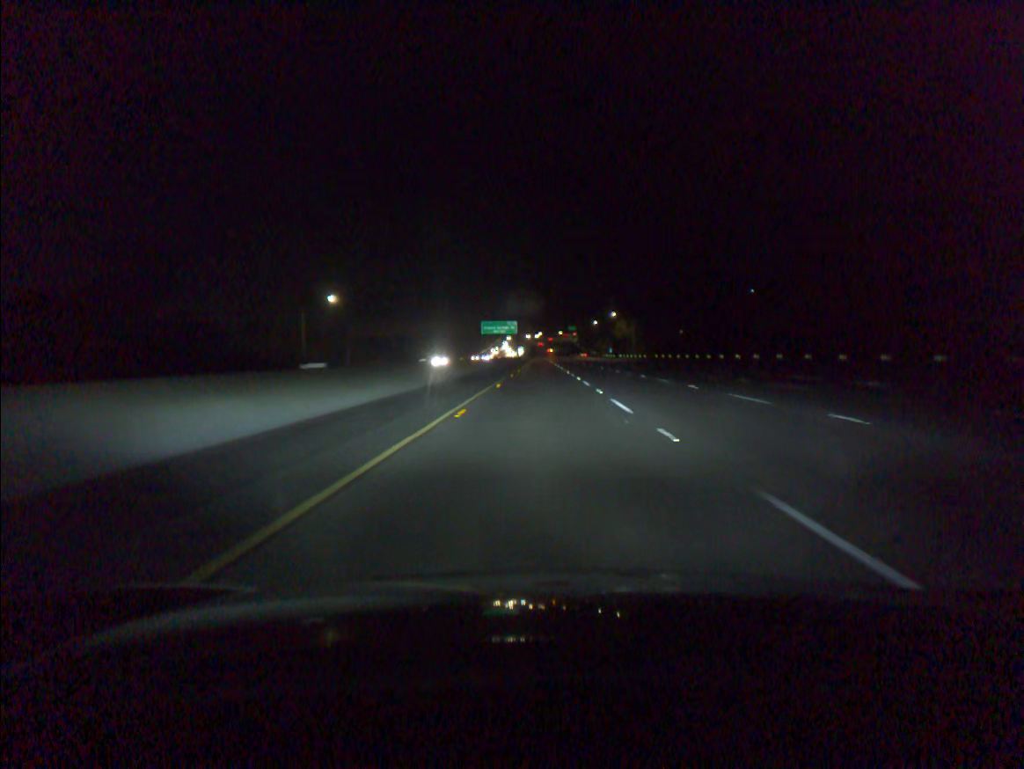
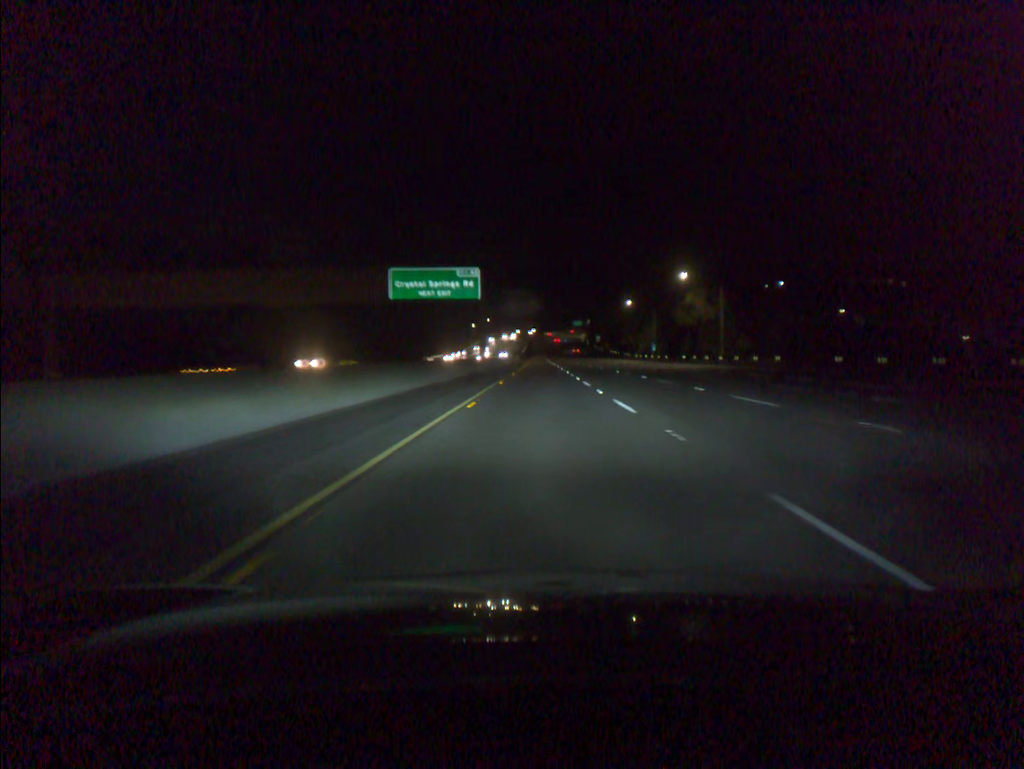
(0.0, +99.8) m; 0°
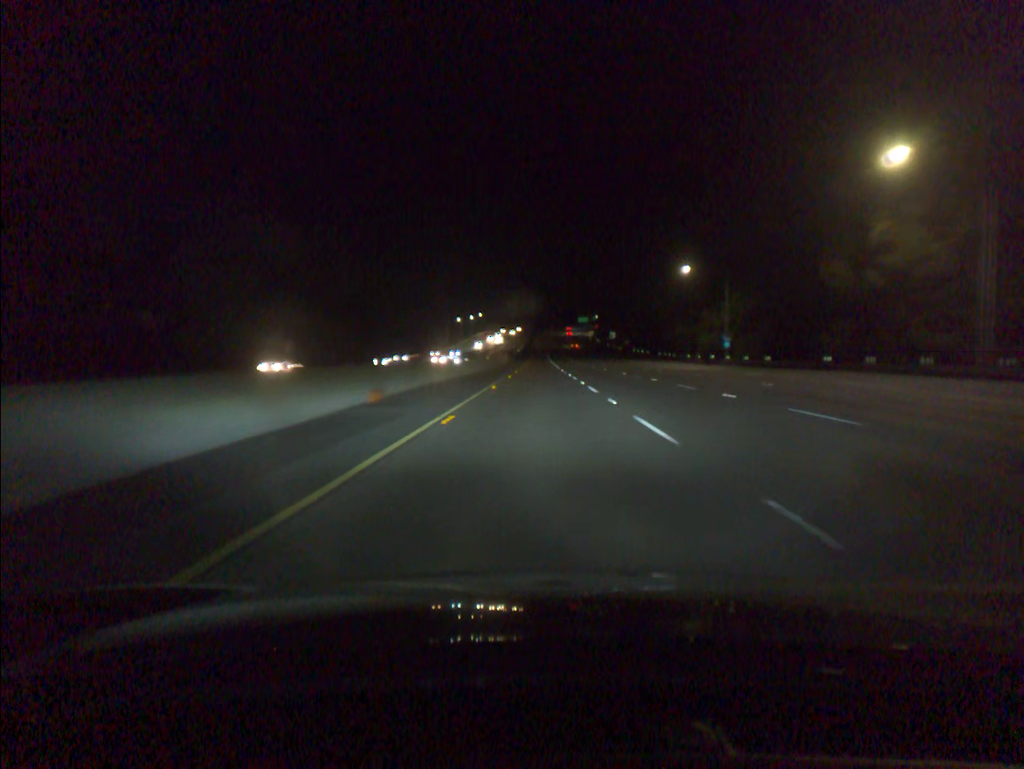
(0.0, +62.2) m; 0°
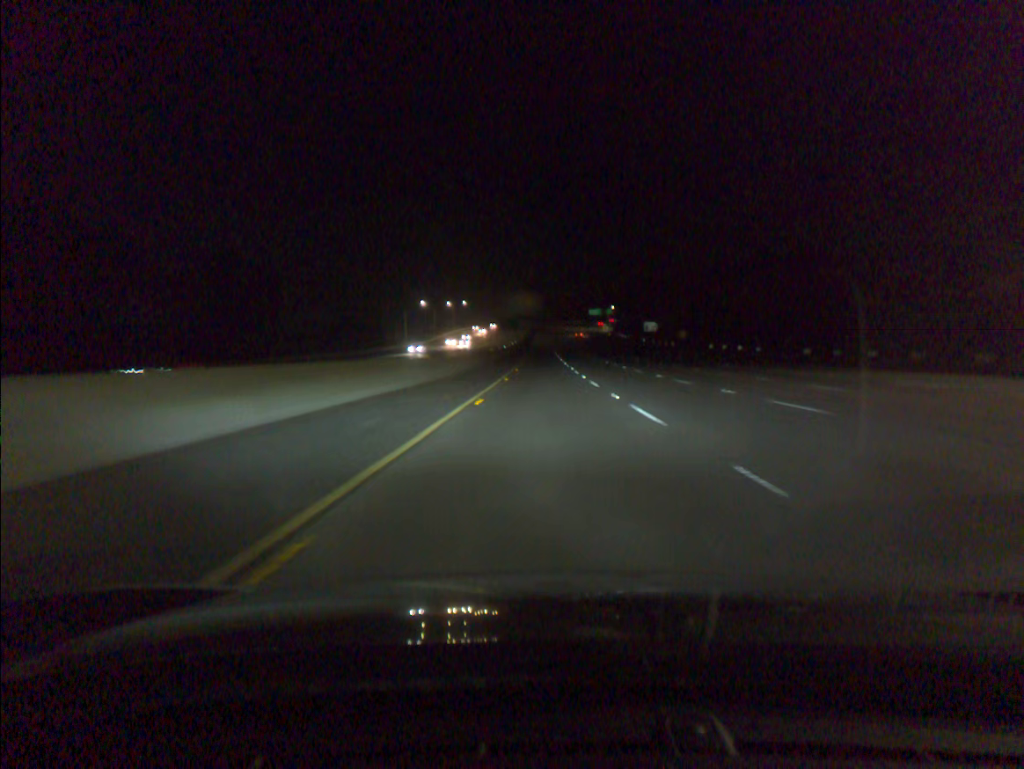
(-0.2, +83.5) m; 0°
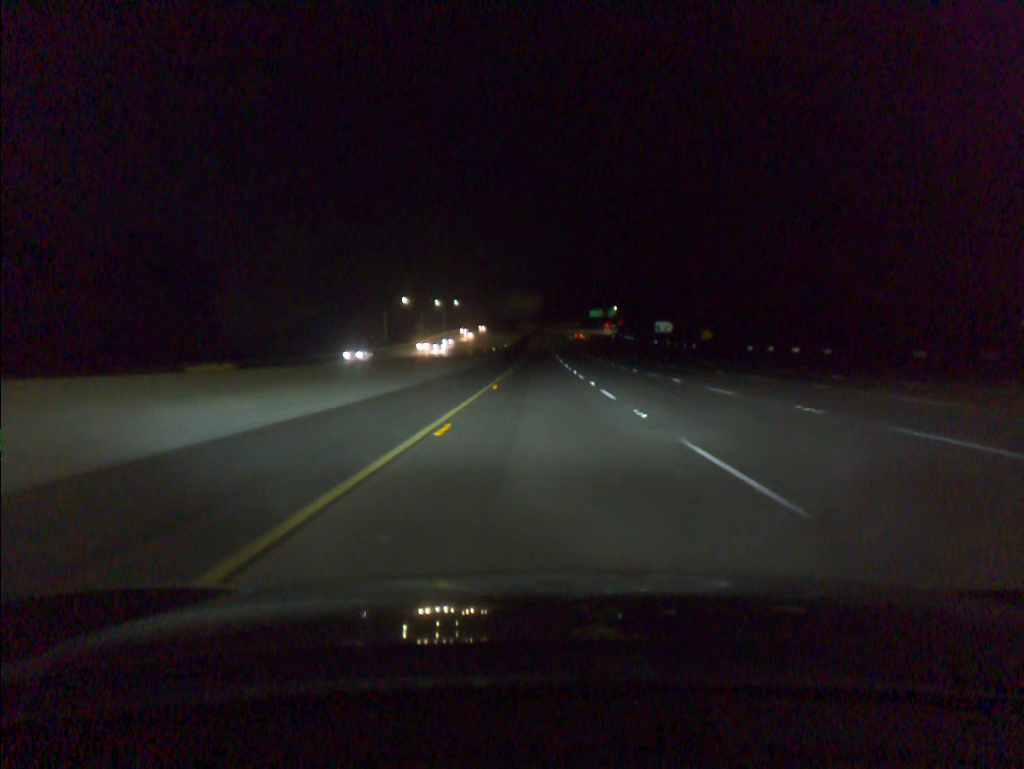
(0.0, +21.3) m; 0°
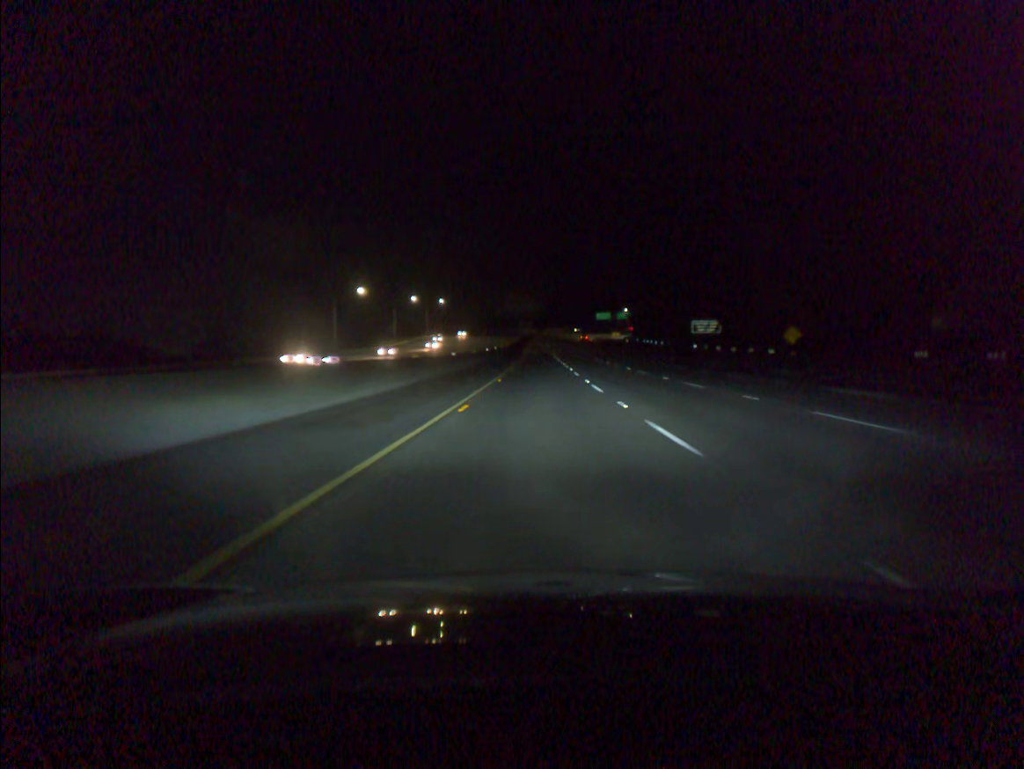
(0.0, +39.2) m; 0°
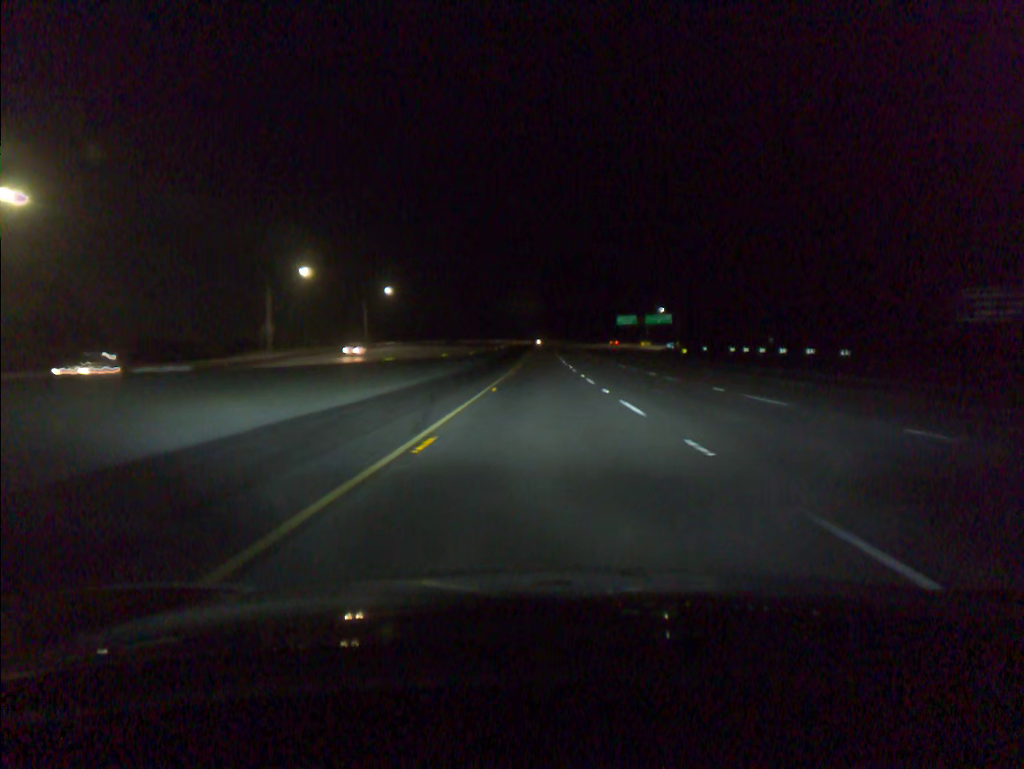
(-0.2, +79.5) m; 0°
